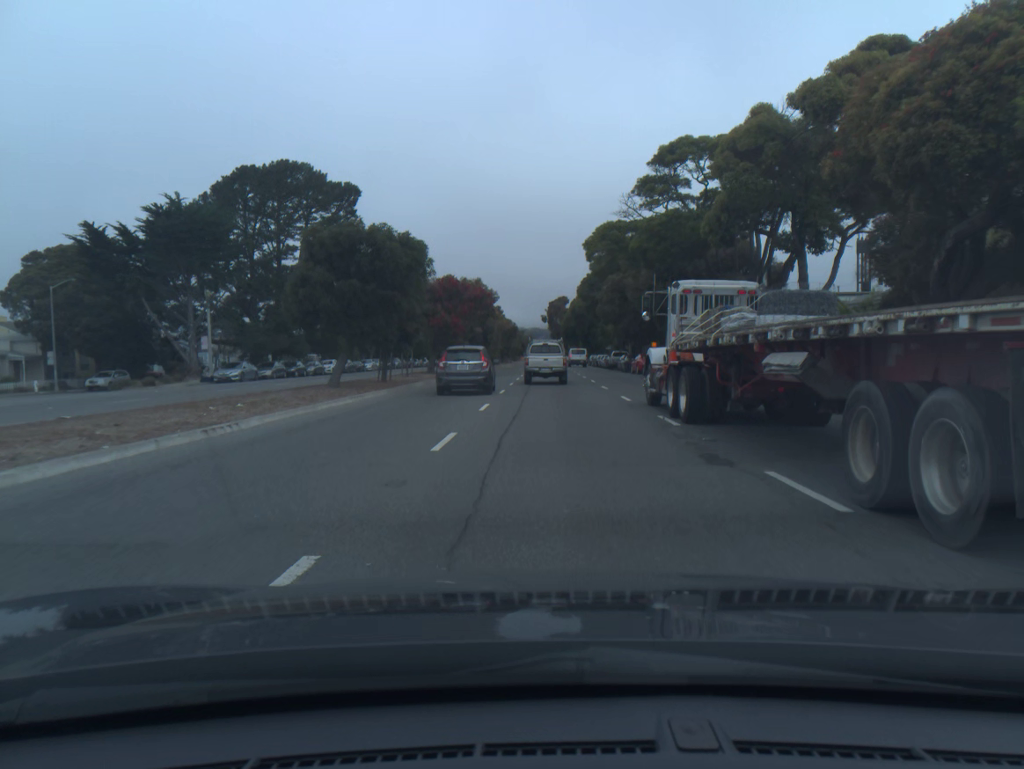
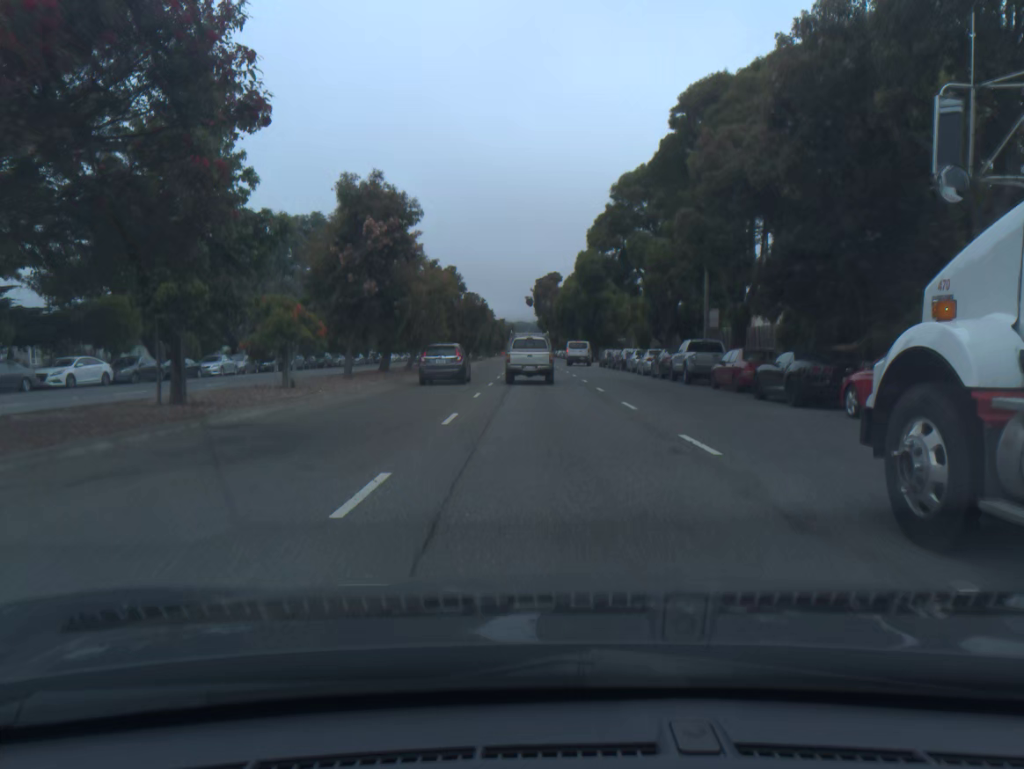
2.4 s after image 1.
(+0.2, +41.2) m; +1°
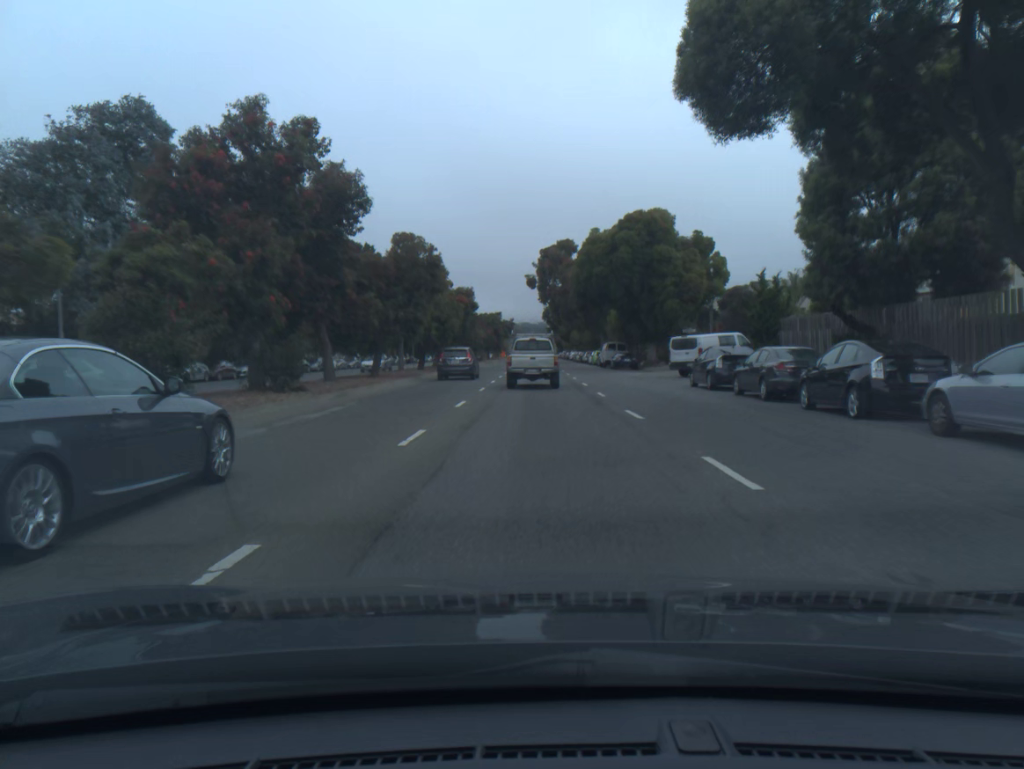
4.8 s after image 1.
(-0.2, +39.0) m; 0°
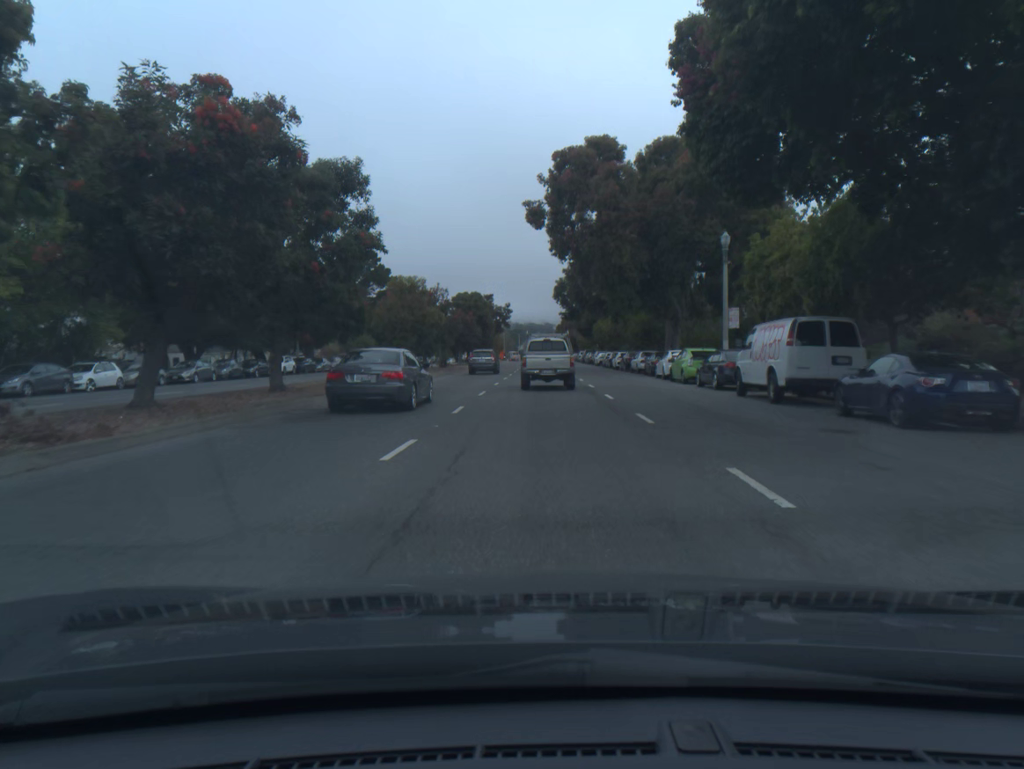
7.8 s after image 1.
(-0.2, +45.3) m; 0°
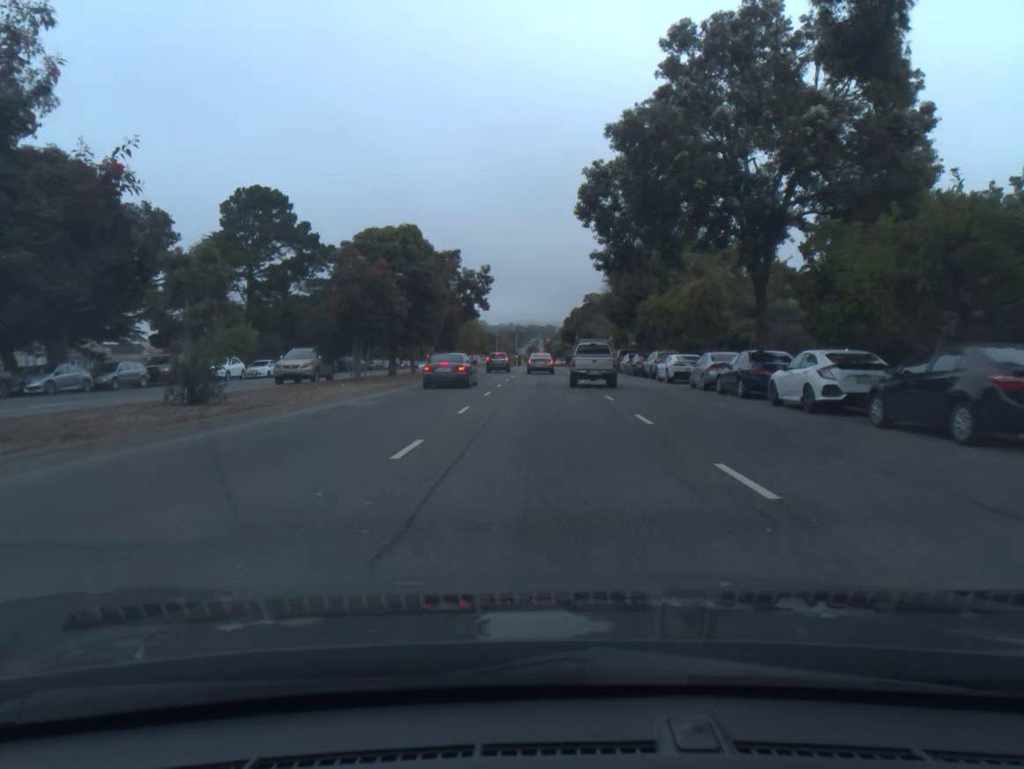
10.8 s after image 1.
(-0.1, +43.4) m; 0°
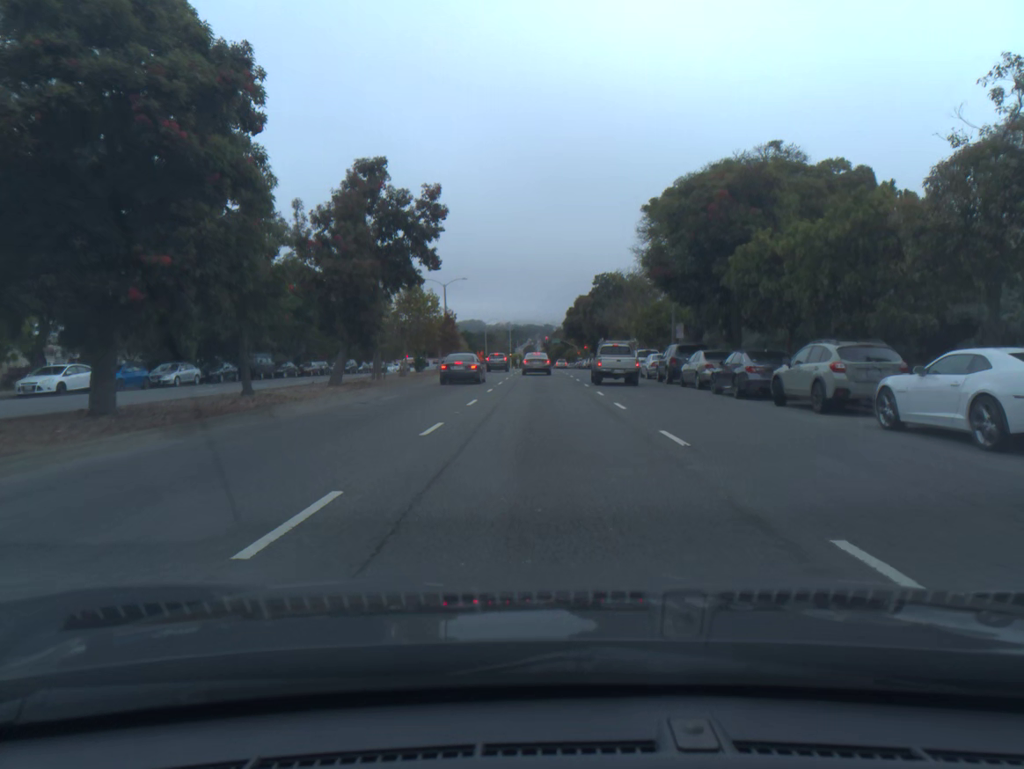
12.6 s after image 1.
(0.0, +26.2) m; 0°
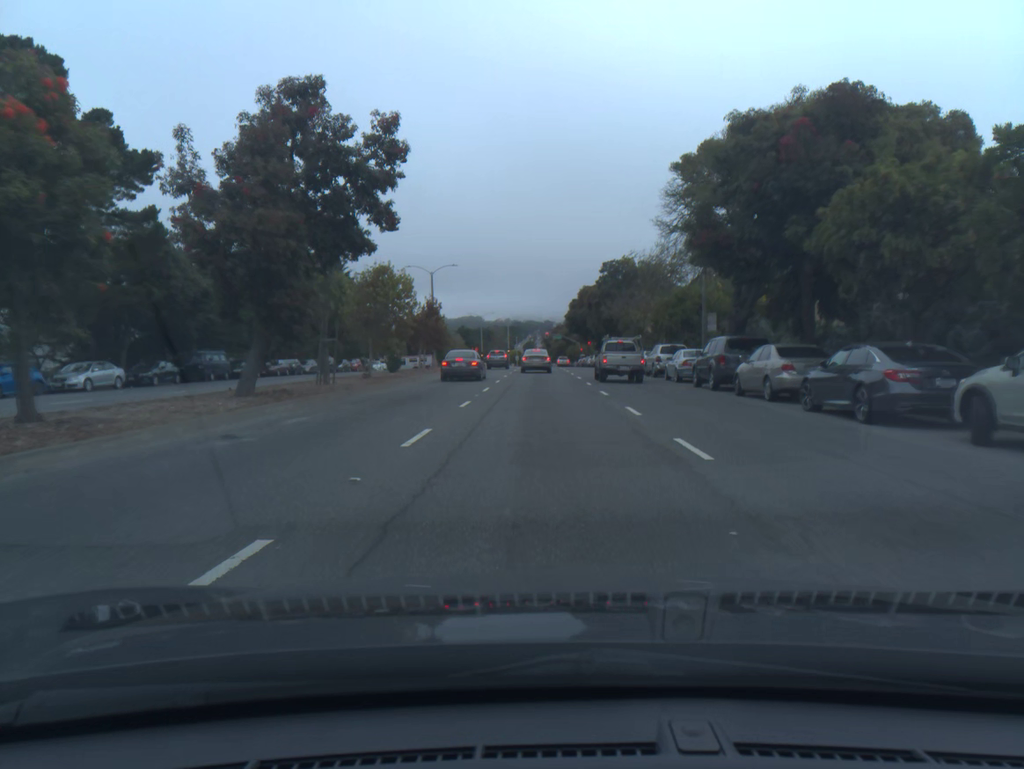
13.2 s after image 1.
(0.0, +8.8) m; 0°
